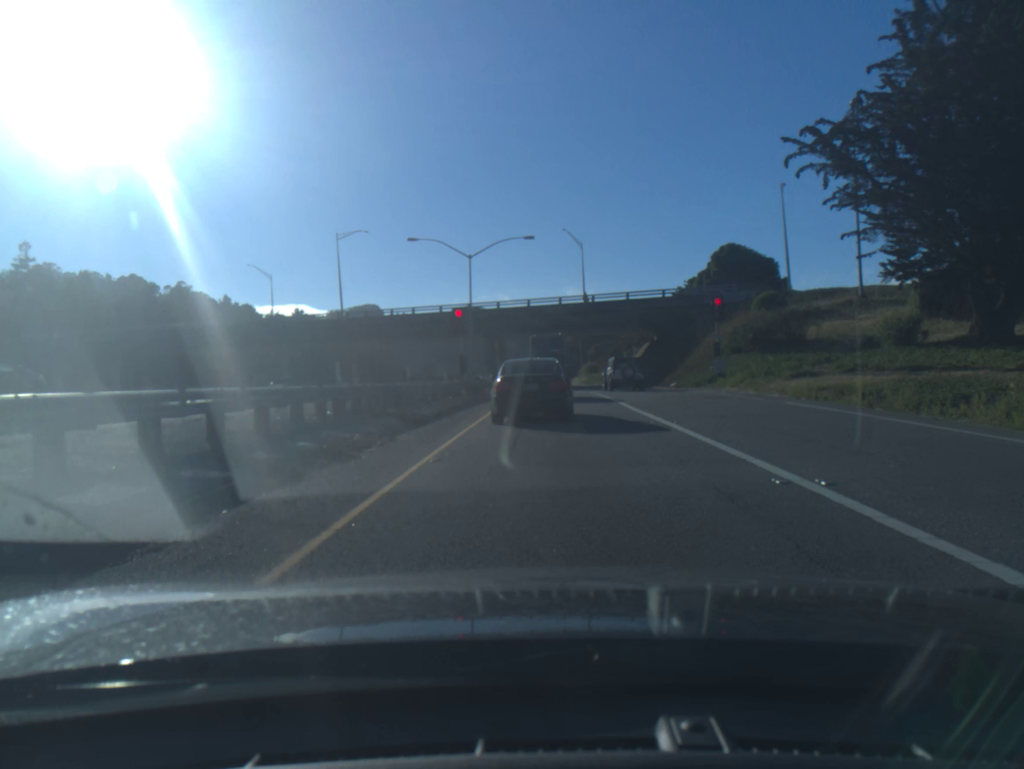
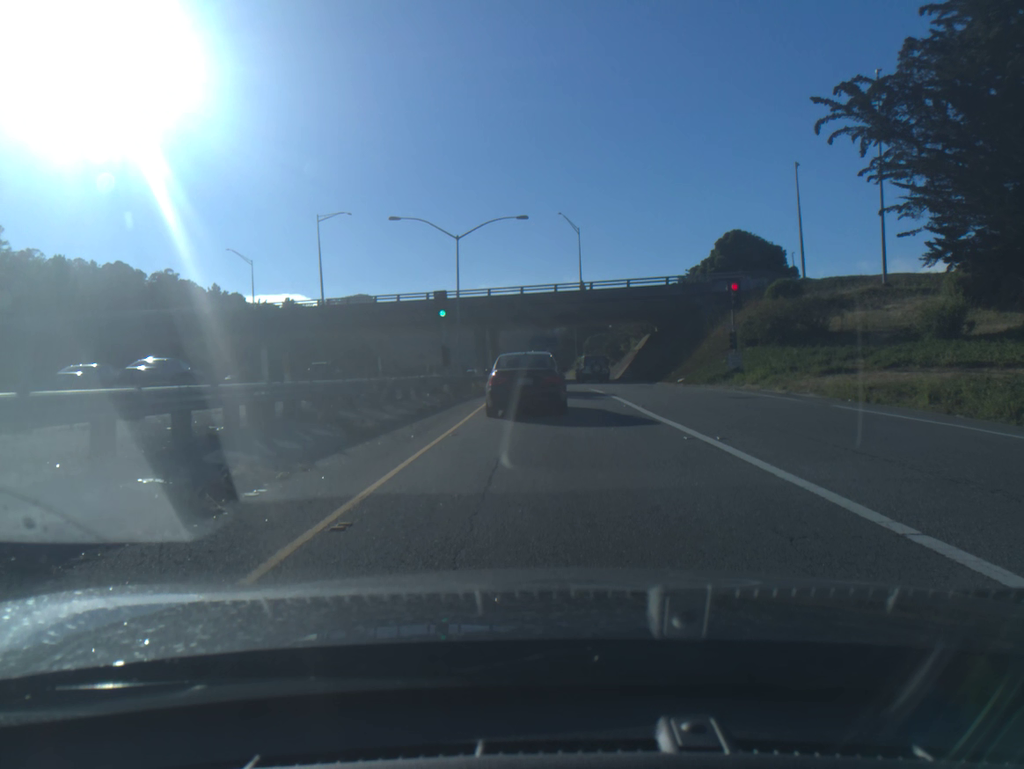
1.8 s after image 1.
(-0.1, +4.4) m; -1°
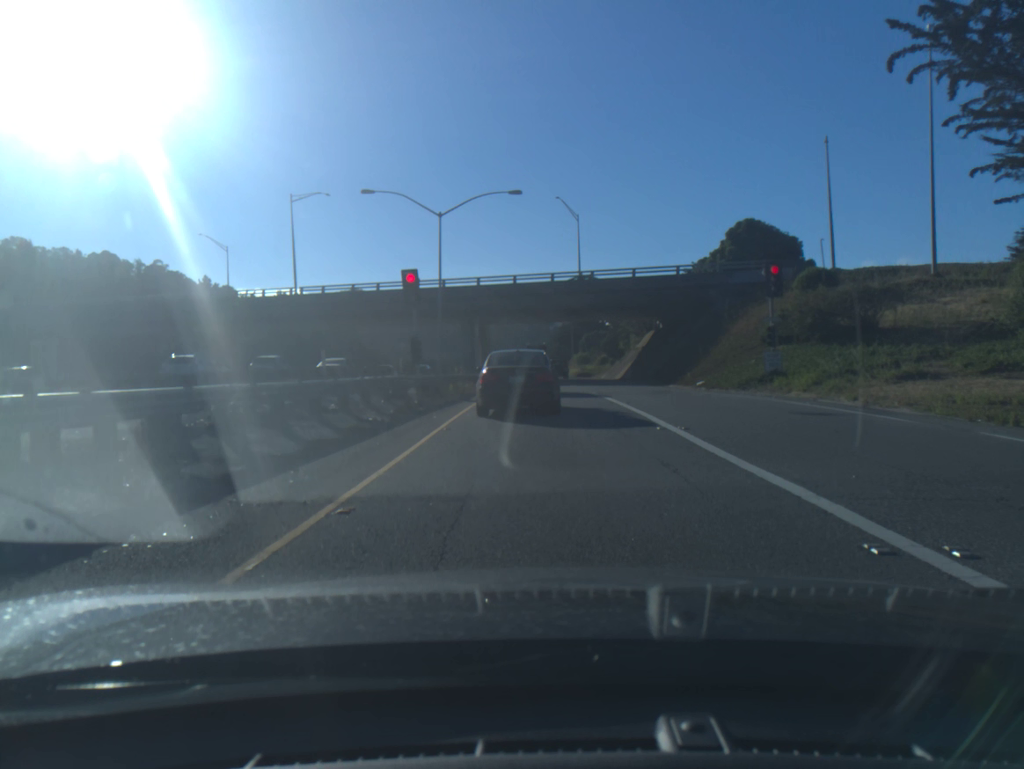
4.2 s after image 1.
(0.0, +6.7) m; 0°
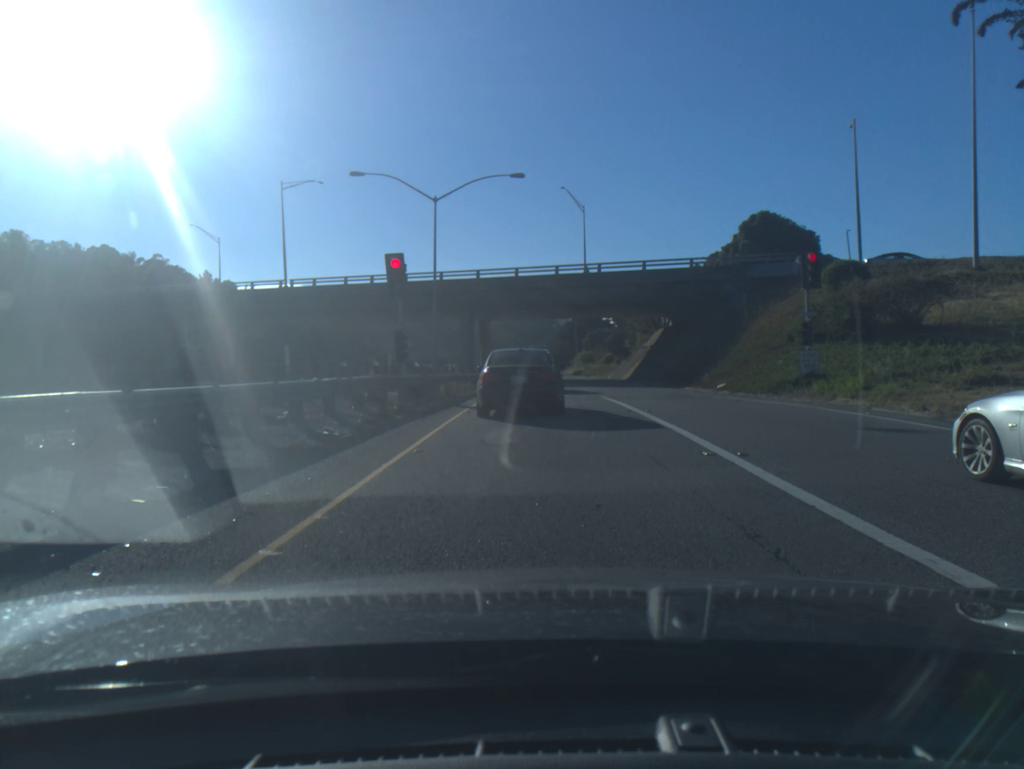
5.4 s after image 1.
(0.0, +3.5) m; 0°
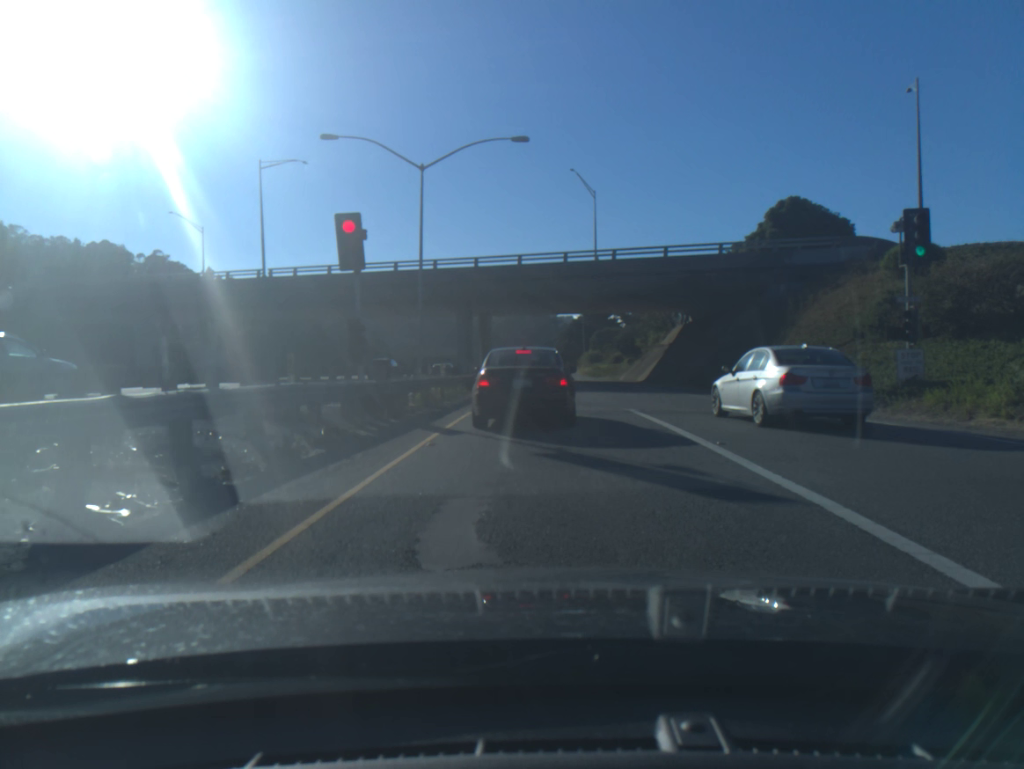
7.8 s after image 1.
(0.0, +6.5) m; -1°
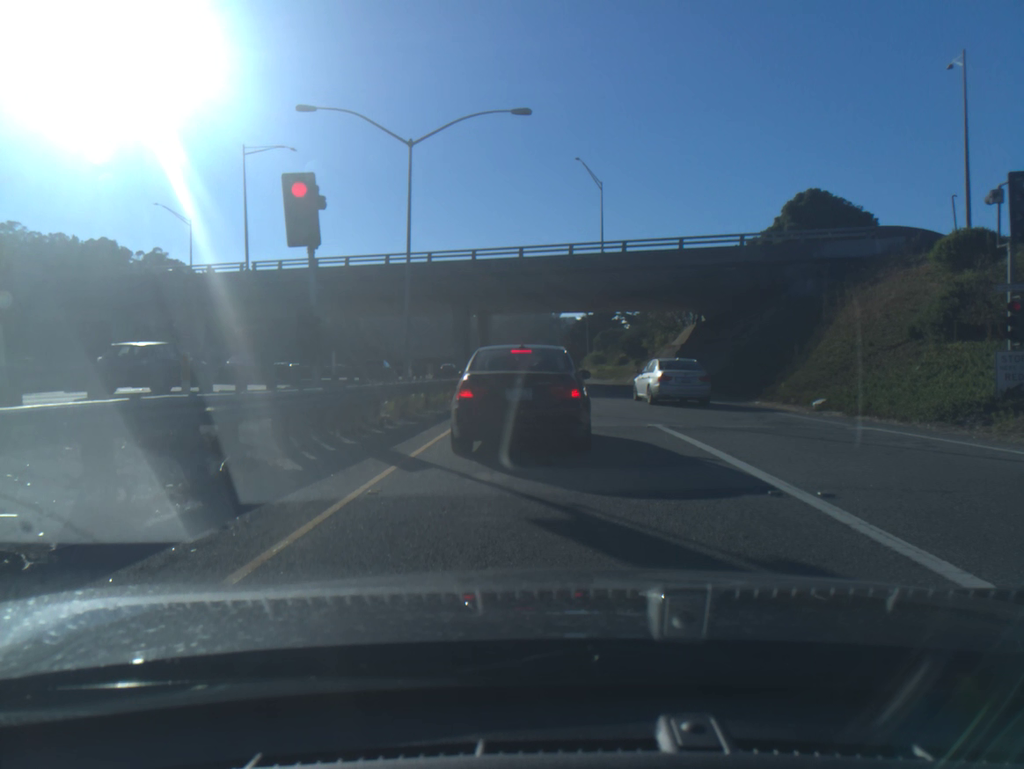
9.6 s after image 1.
(0.0, +3.9) m; -1°
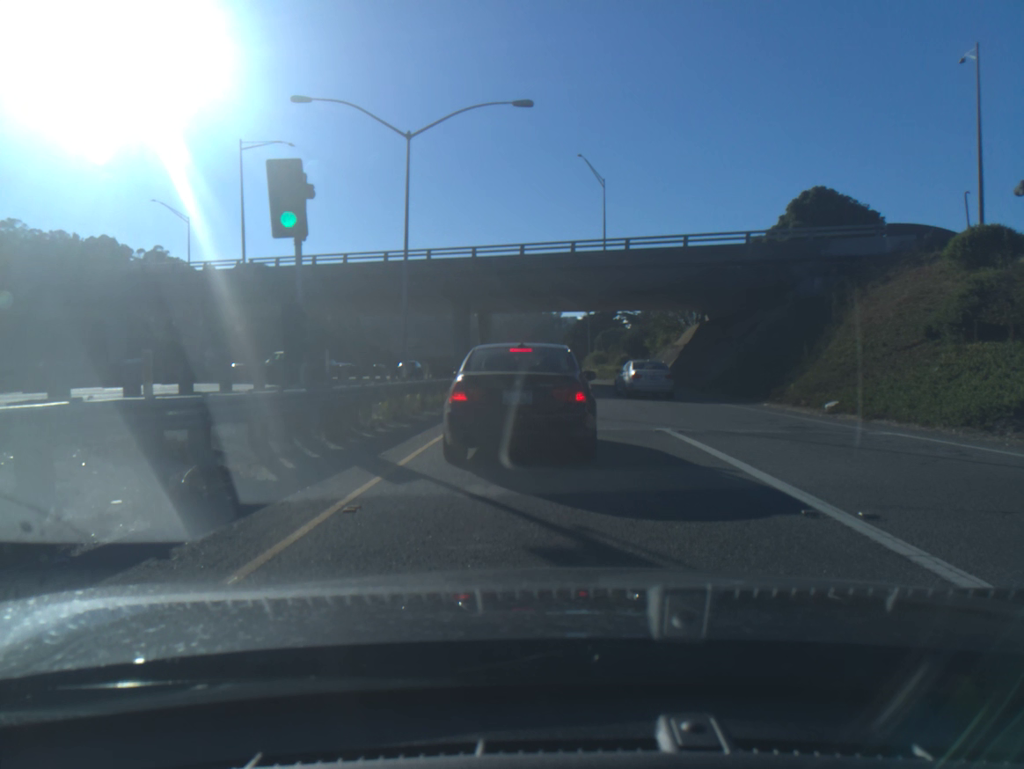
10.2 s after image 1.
(0.0, +0.9) m; -1°
